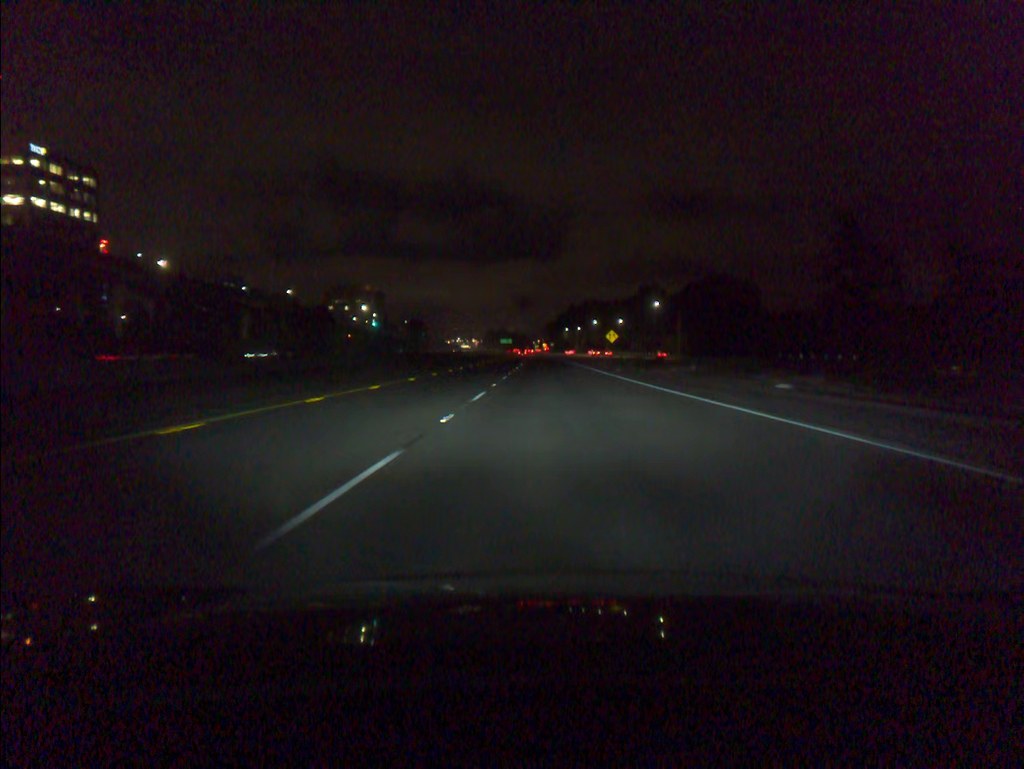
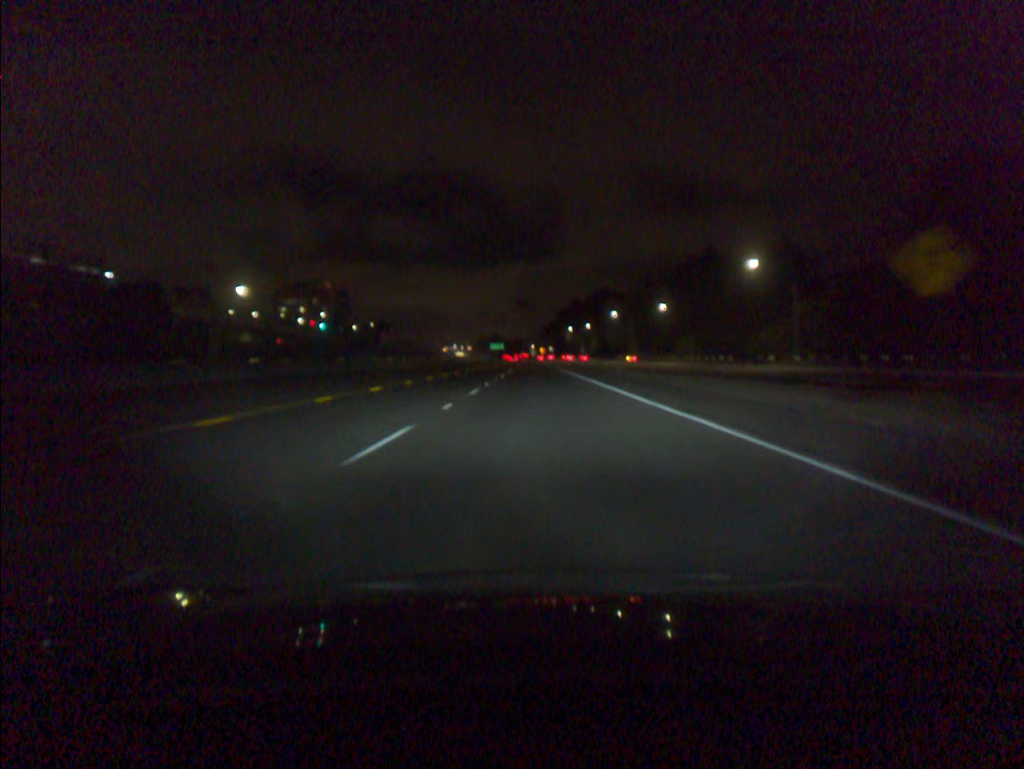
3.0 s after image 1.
(+0.4, +84.4) m; 0°
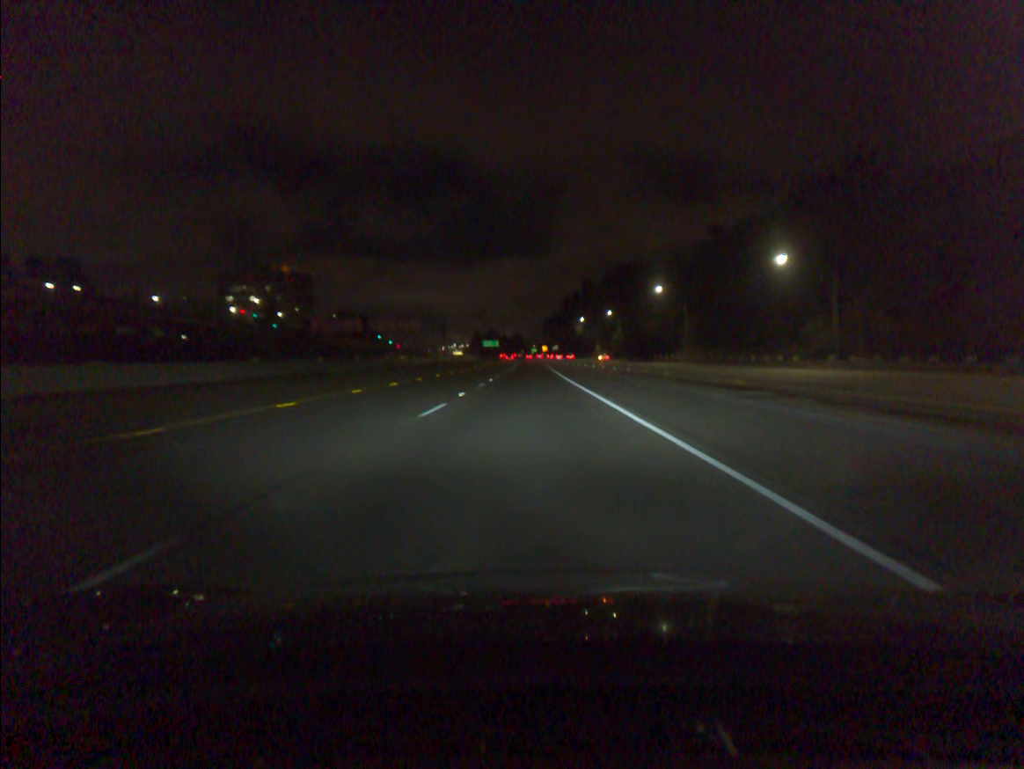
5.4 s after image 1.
(0.0, +67.4) m; 0°
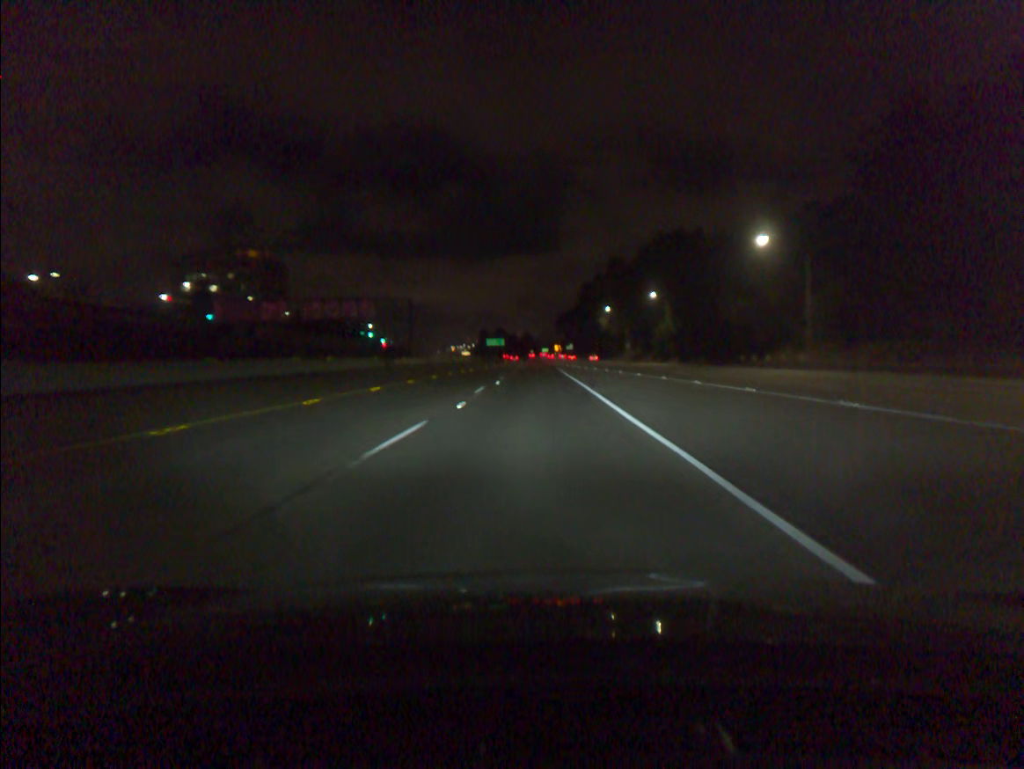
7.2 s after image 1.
(-0.4, +50.7) m; -1°
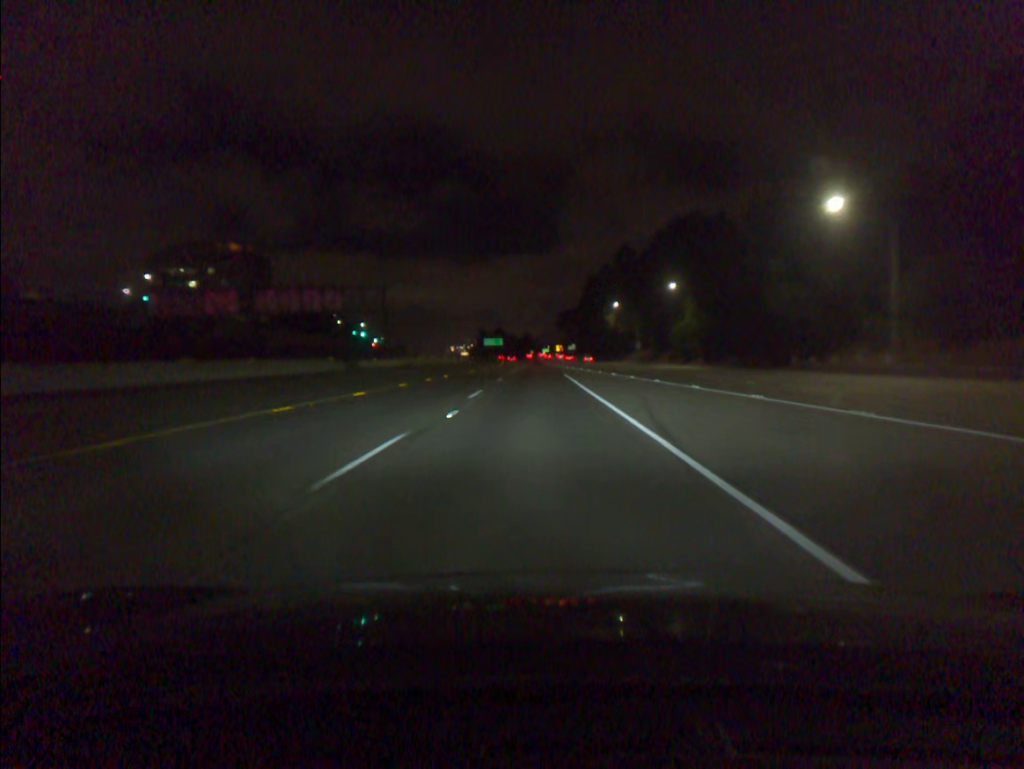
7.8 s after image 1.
(0.0, +16.9) m; 0°
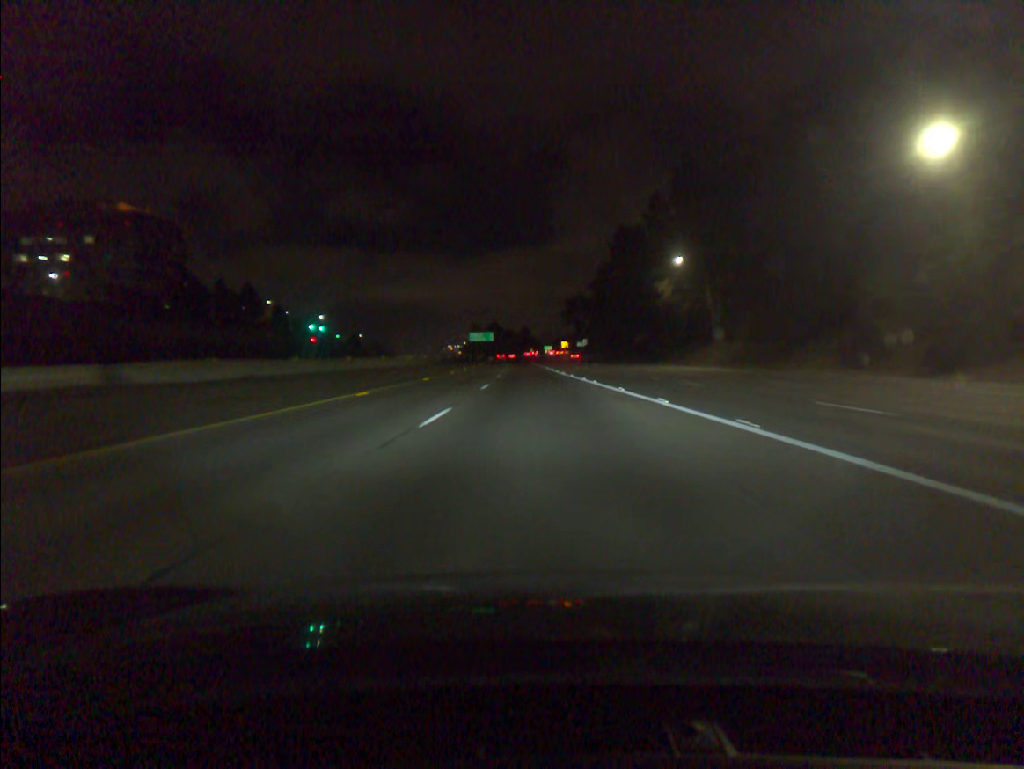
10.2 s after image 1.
(-0.1, +67.9) m; 0°
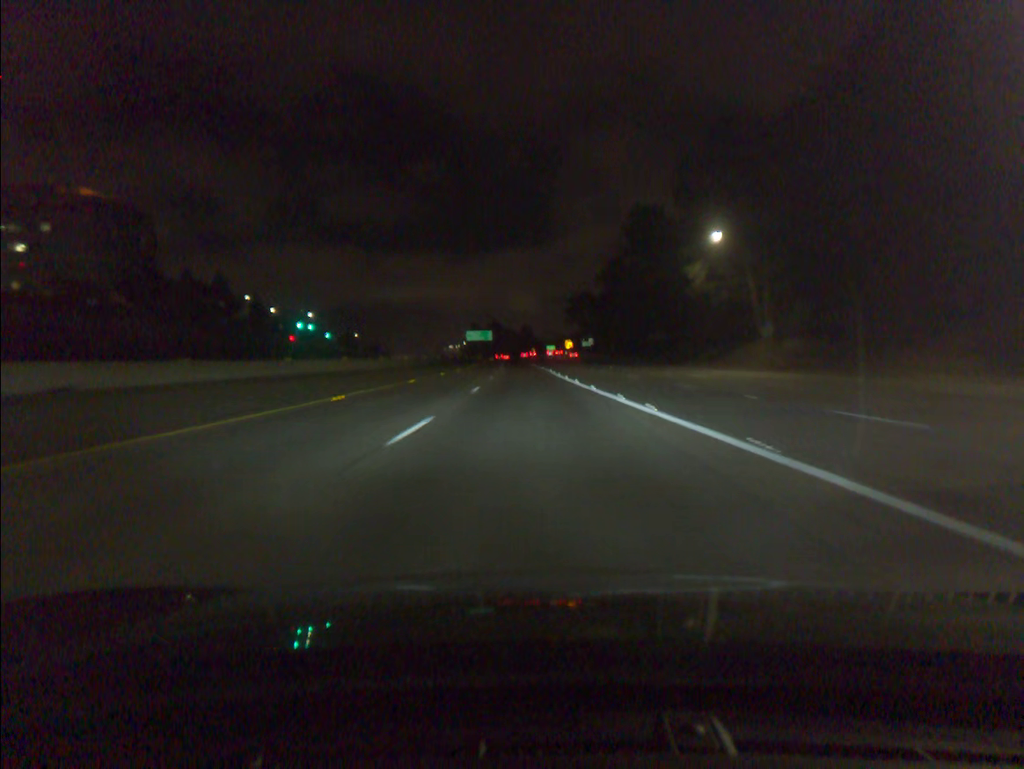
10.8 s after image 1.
(0.0, +17.0) m; 0°
